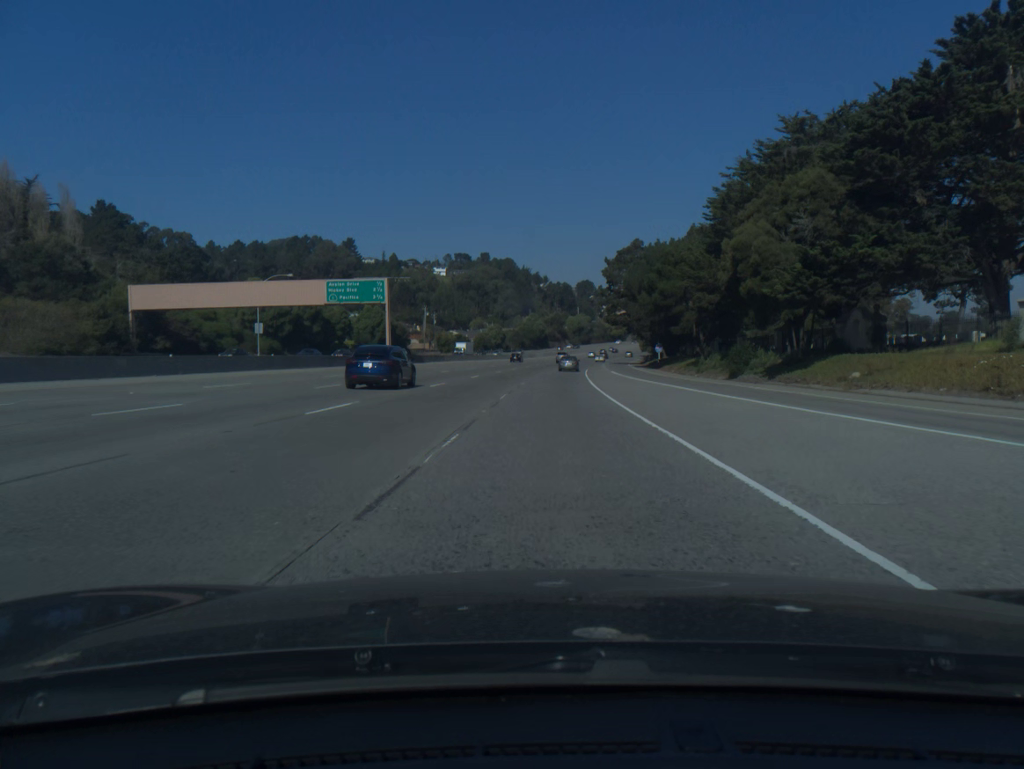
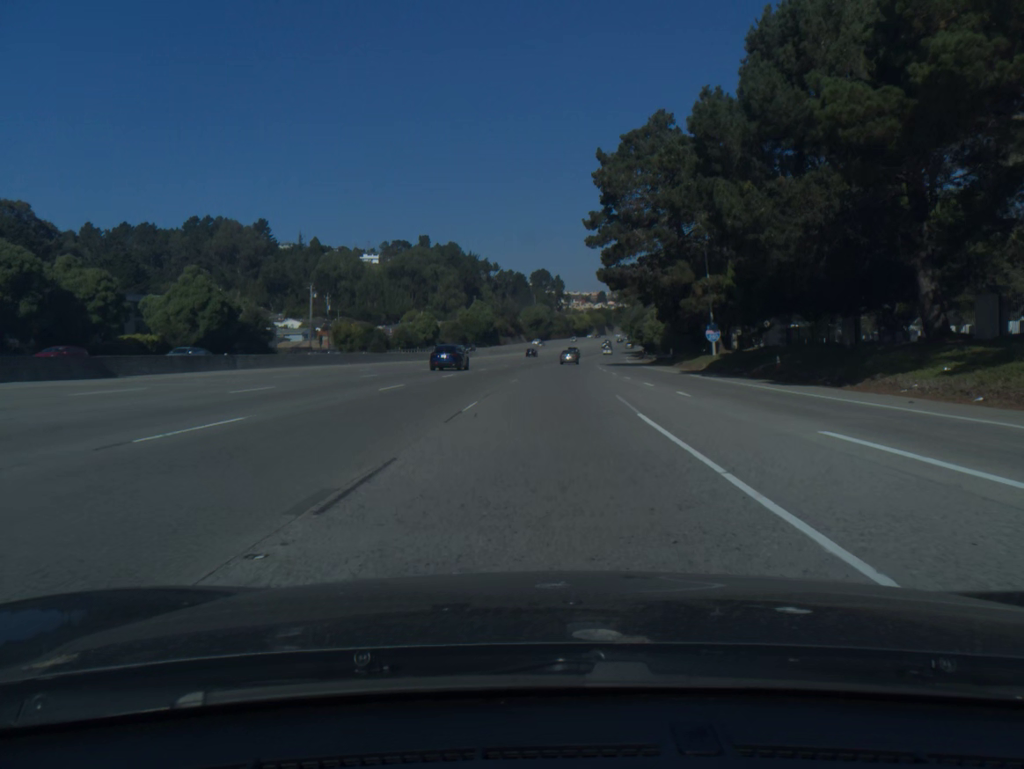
(+1.8, +65.3) m; +3°
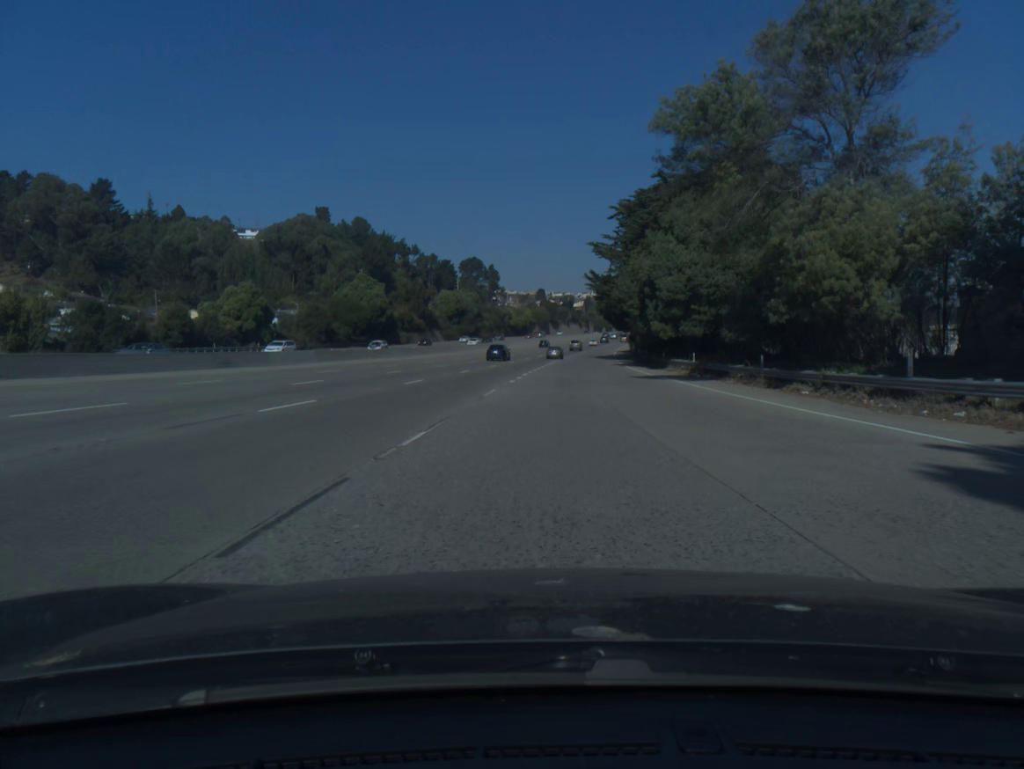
(+3.4, +80.8) m; +5°
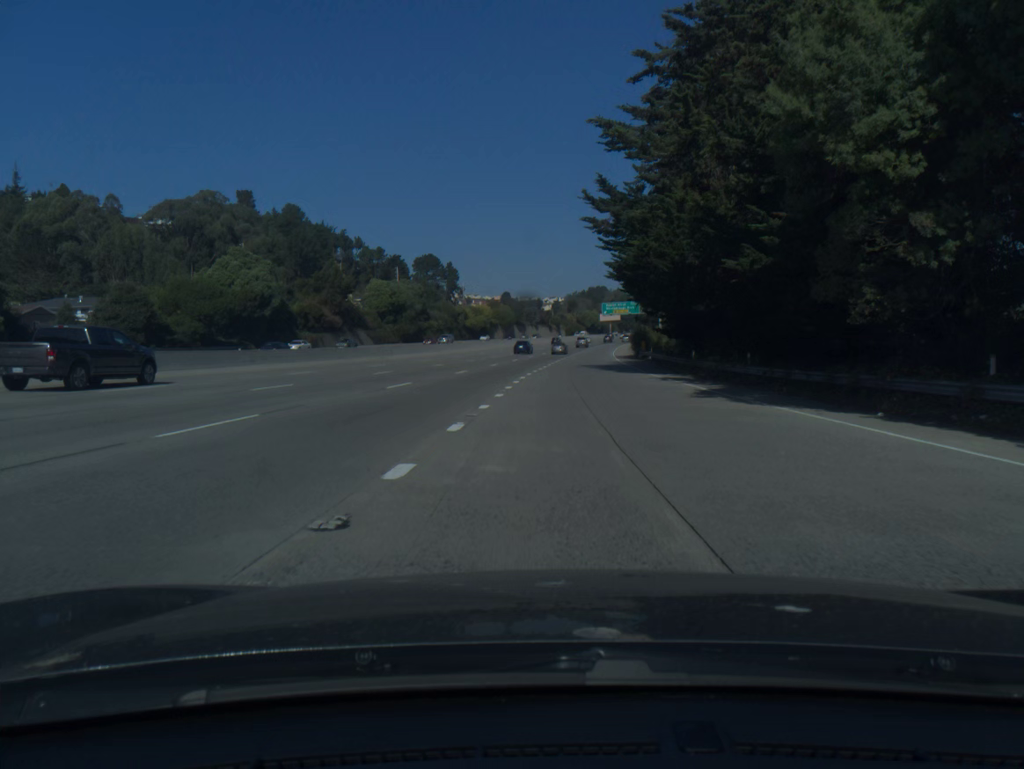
(+0.9, +48.2) m; +2°
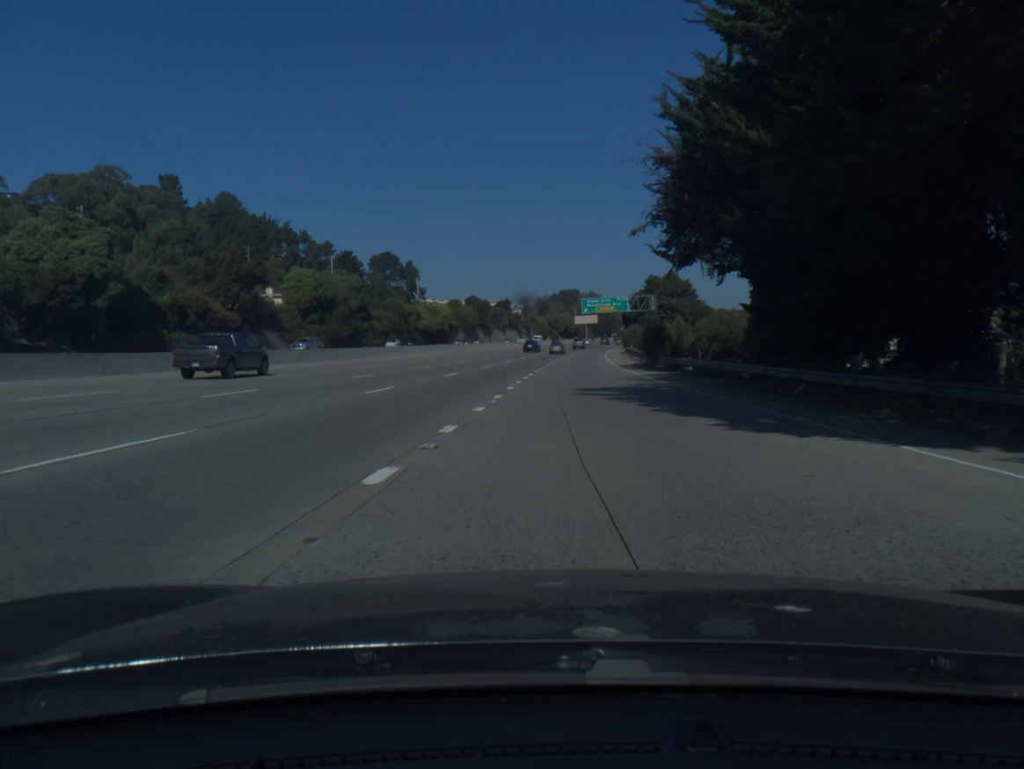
(+0.6, +32.0) m; +2°
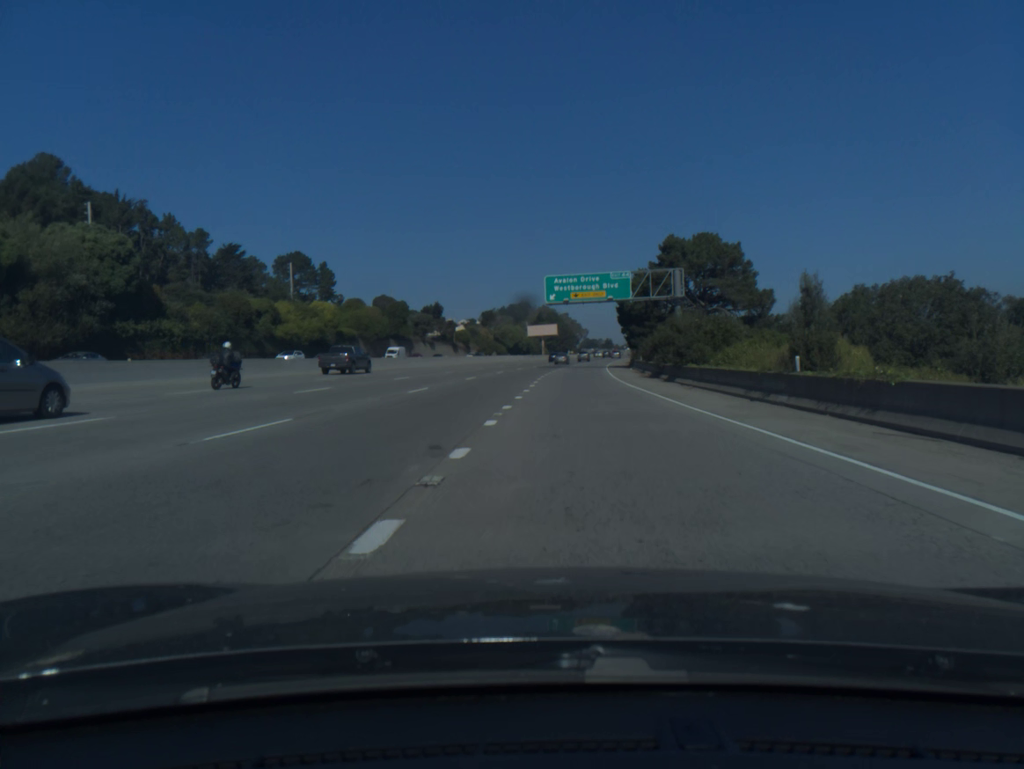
(+2.1, +66.3) m; +4°
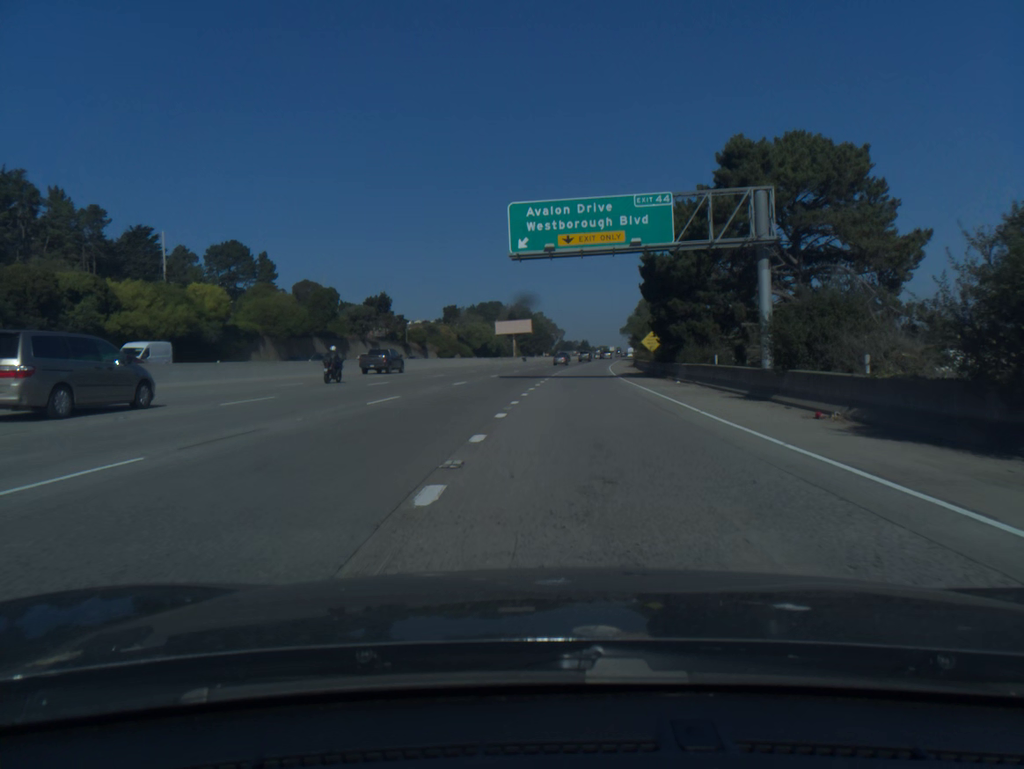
(+0.6, +35.1) m; +2°
